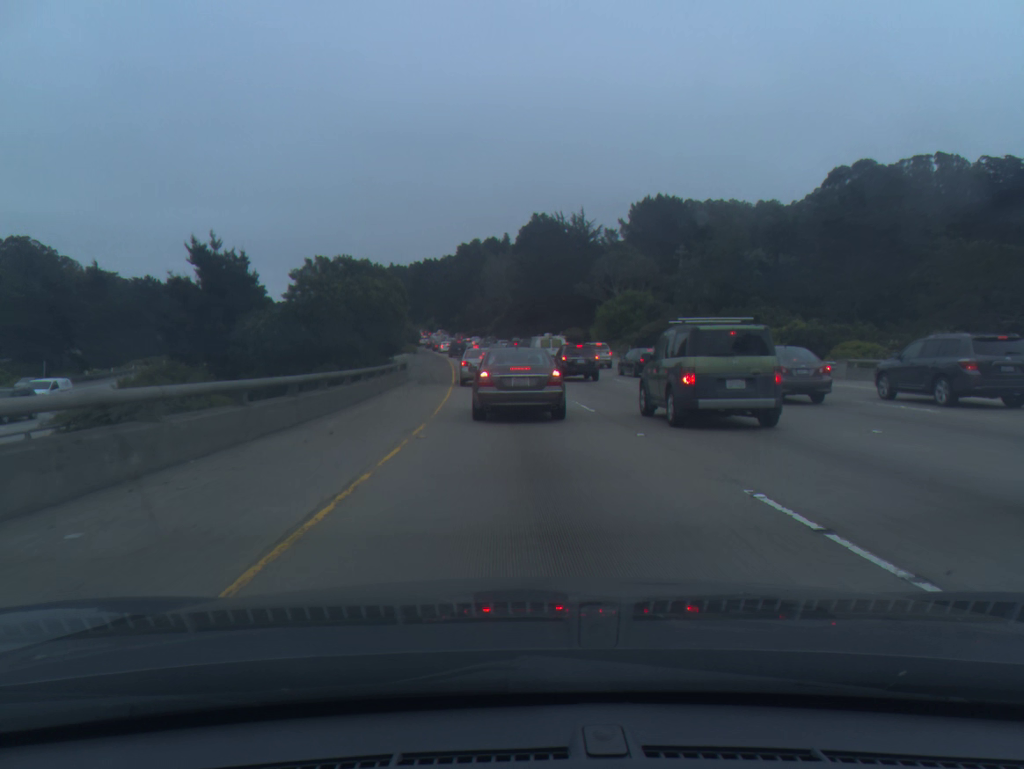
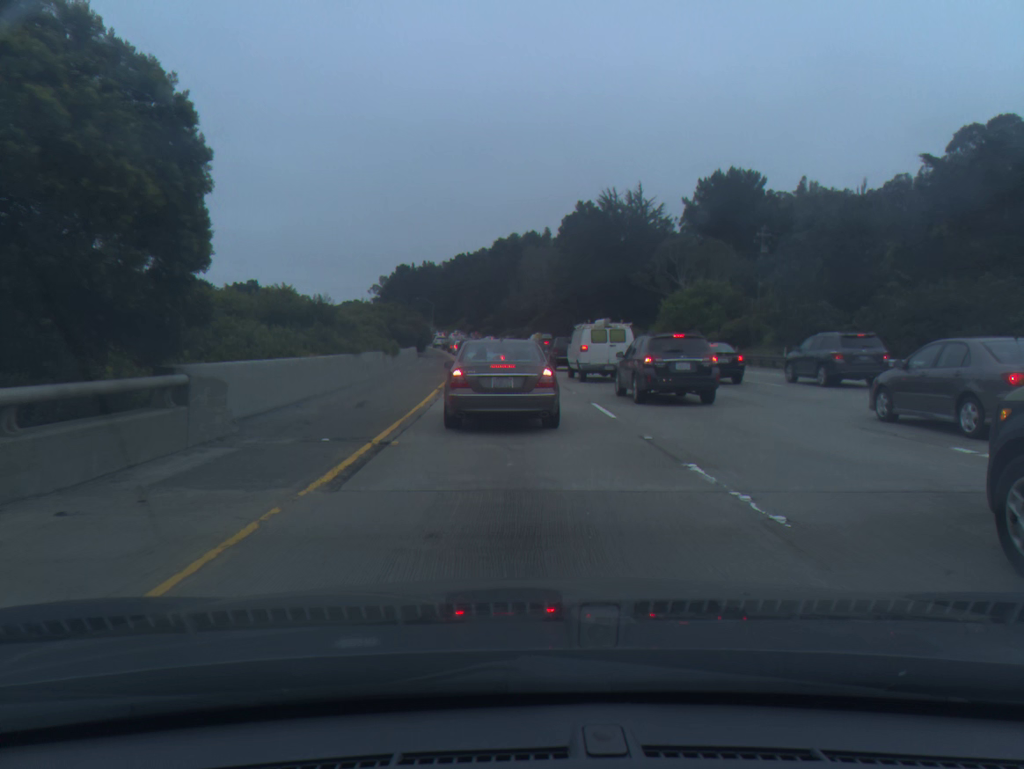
(-0.6, +26.8) m; -3°
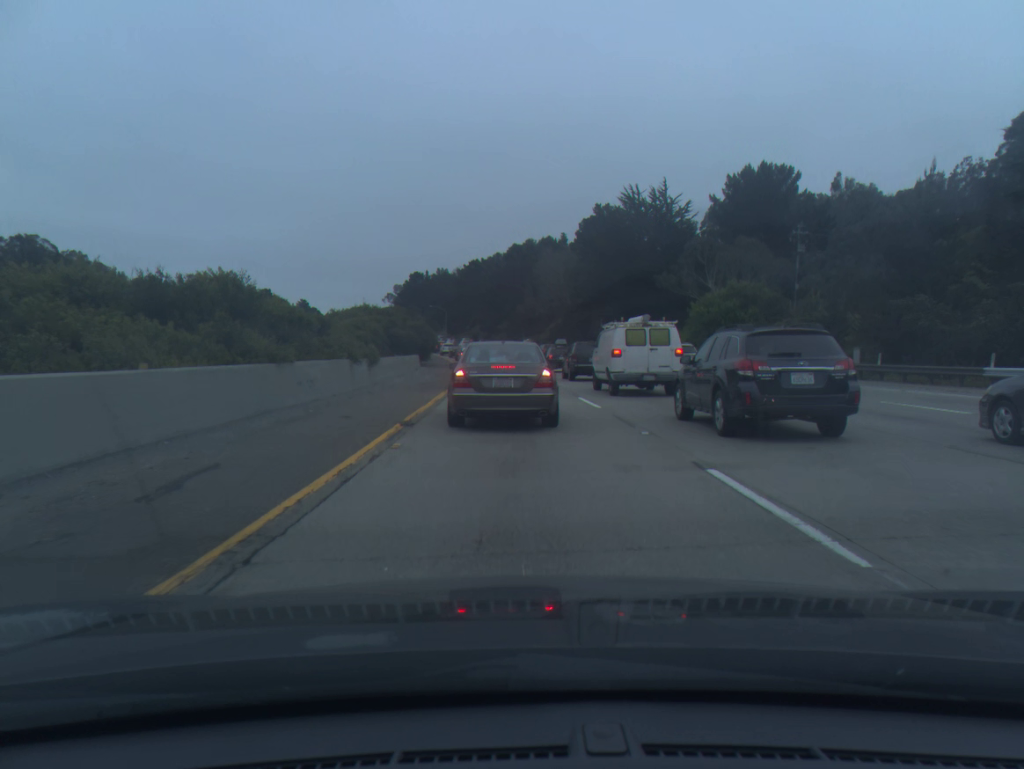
(-0.1, +10.1) m; -1°
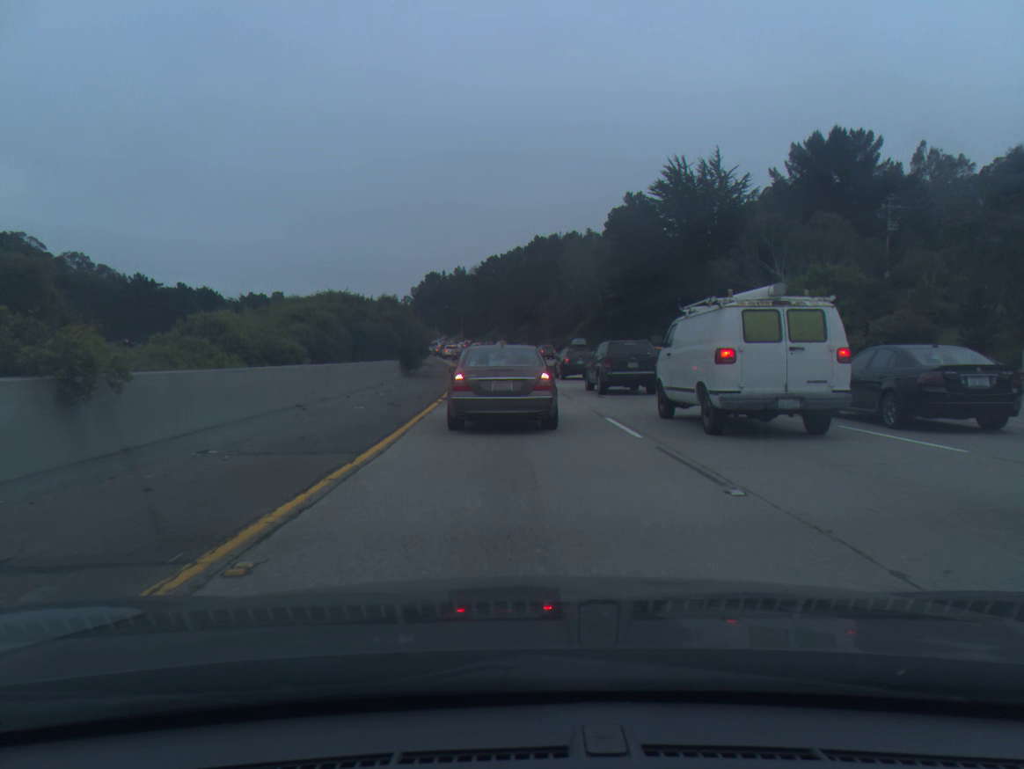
(-0.3, +20.6) m; -2°
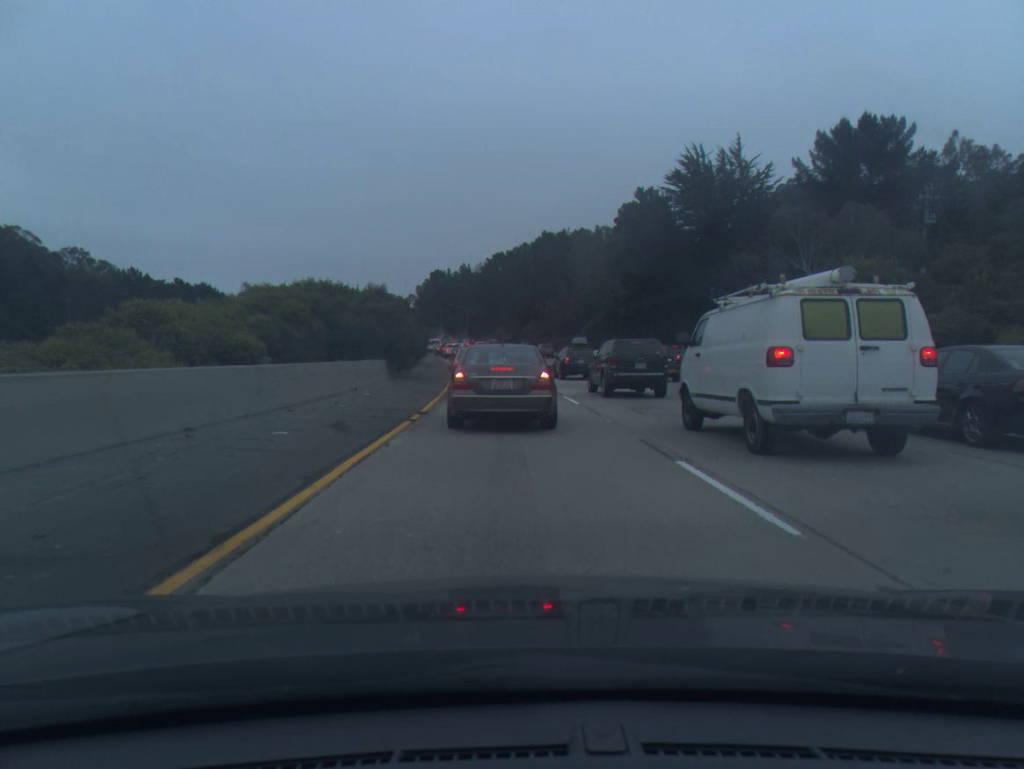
(0.0, +6.5) m; 0°
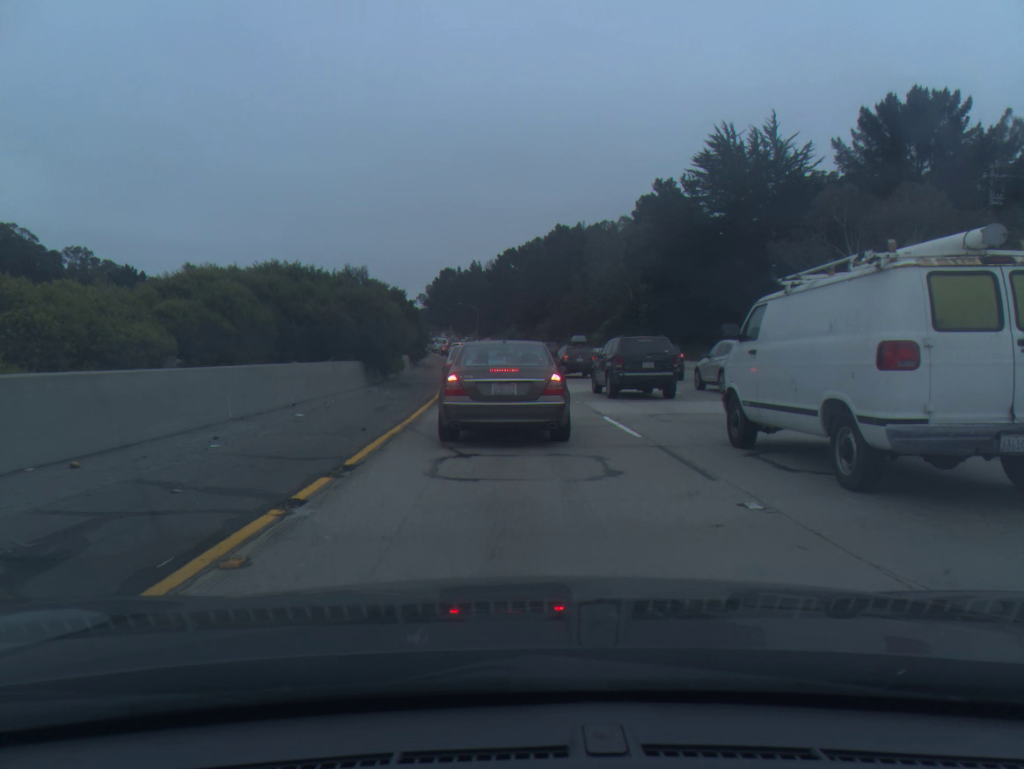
(-0.1, +8.5) m; -1°
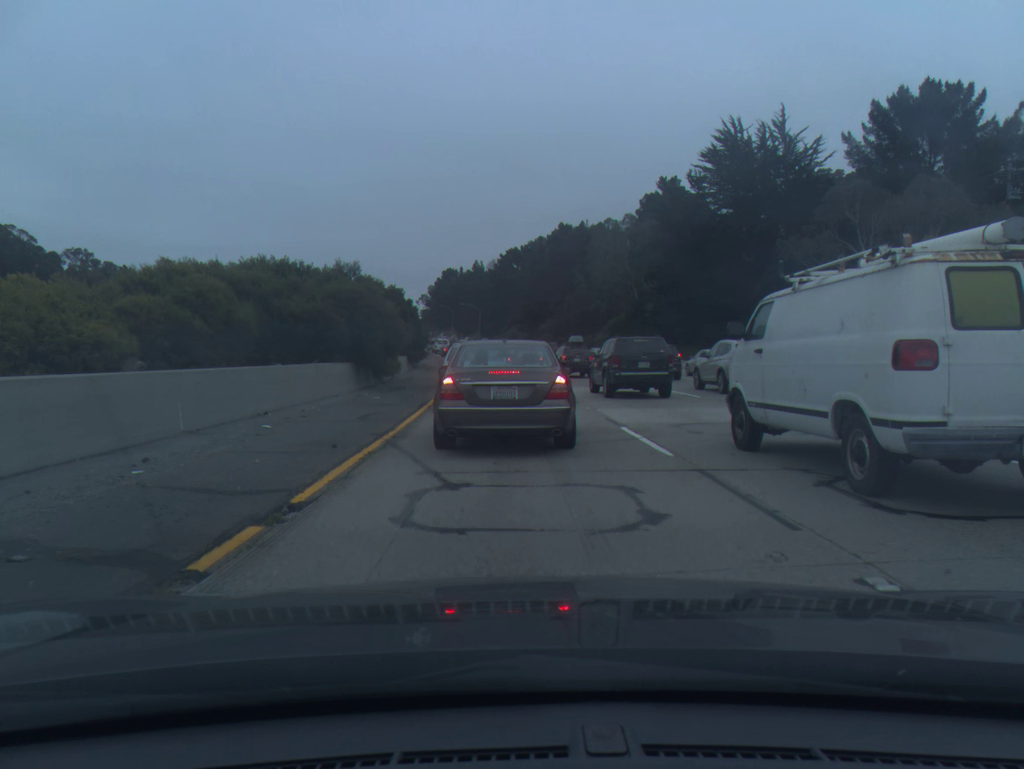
(0.0, +2.2) m; 0°
